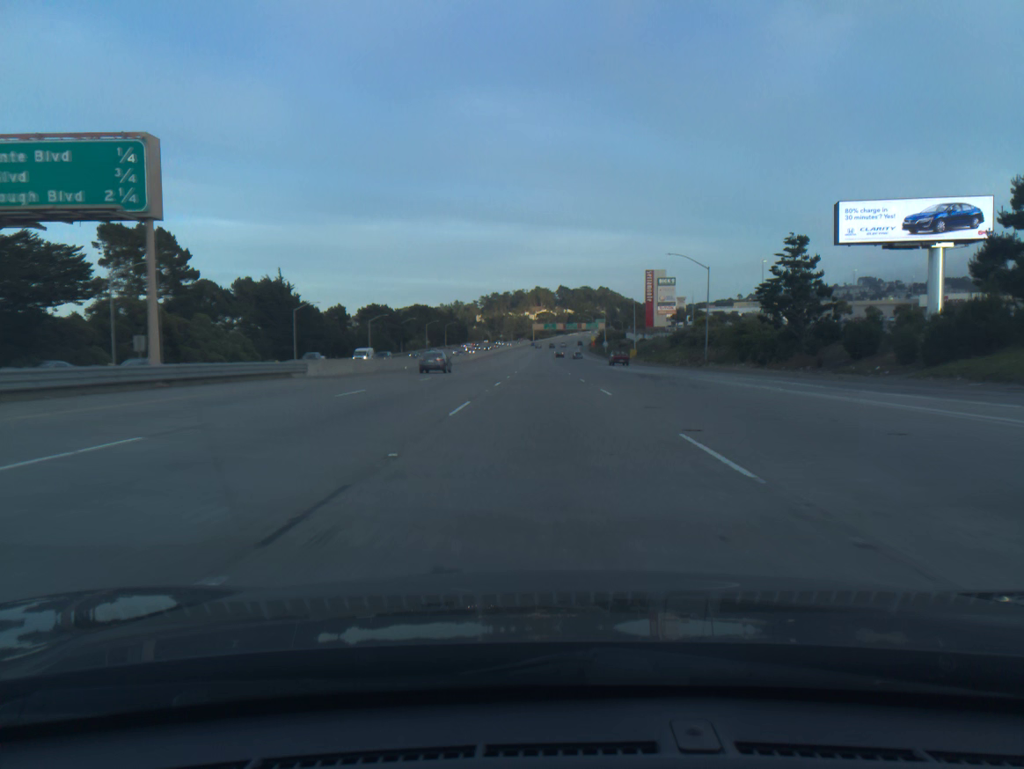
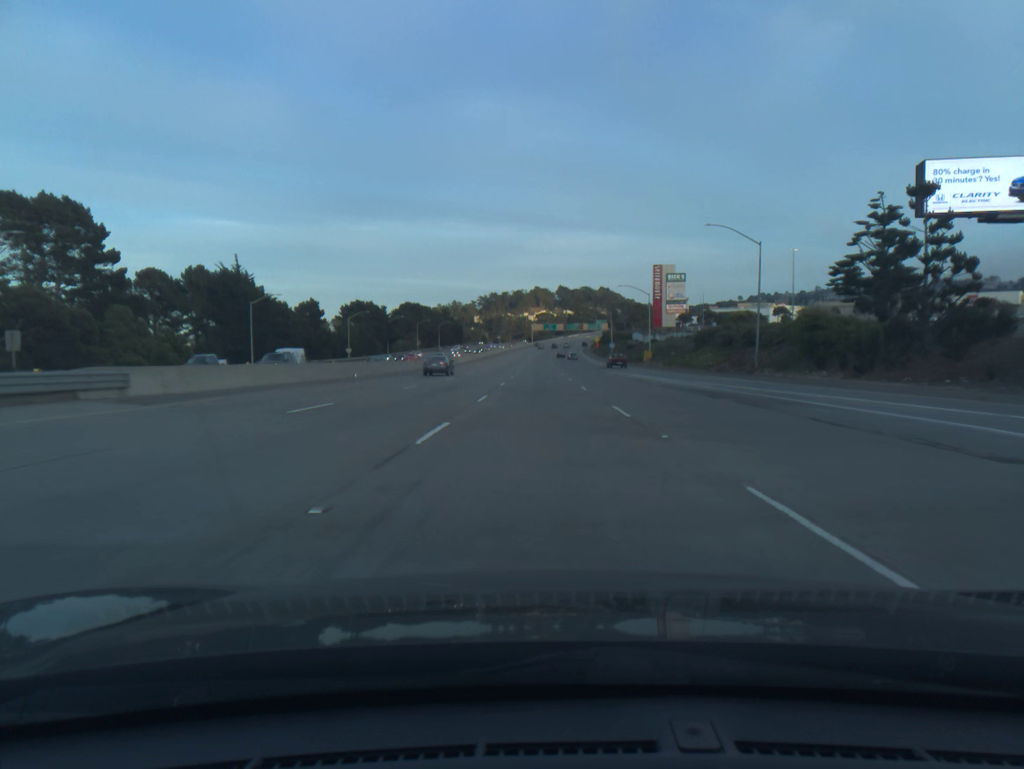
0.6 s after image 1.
(0.0, +18.5) m; 0°
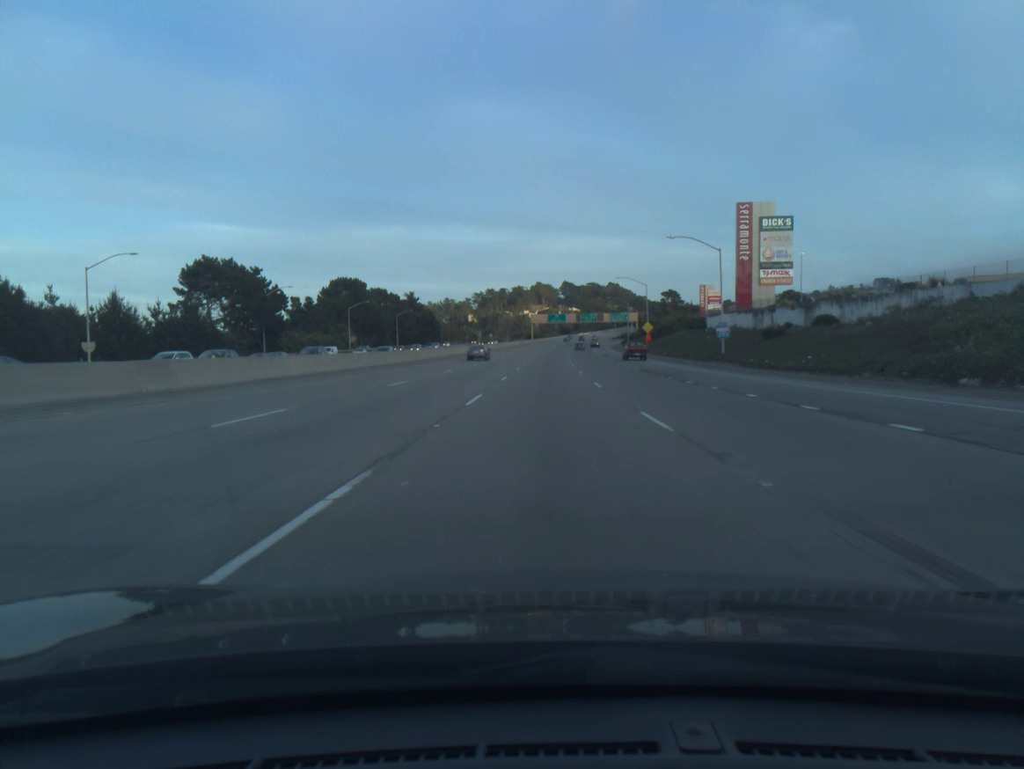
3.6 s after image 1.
(-0.4, +92.4) m; 0°
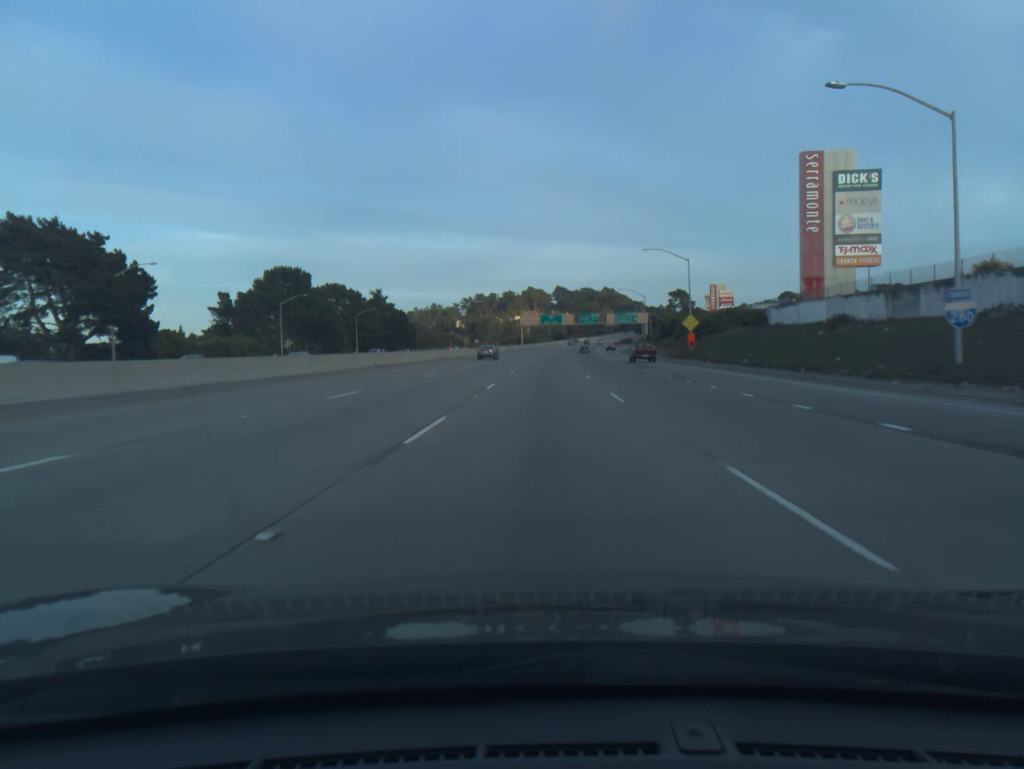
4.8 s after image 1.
(+0.2, +36.9) m; +1°
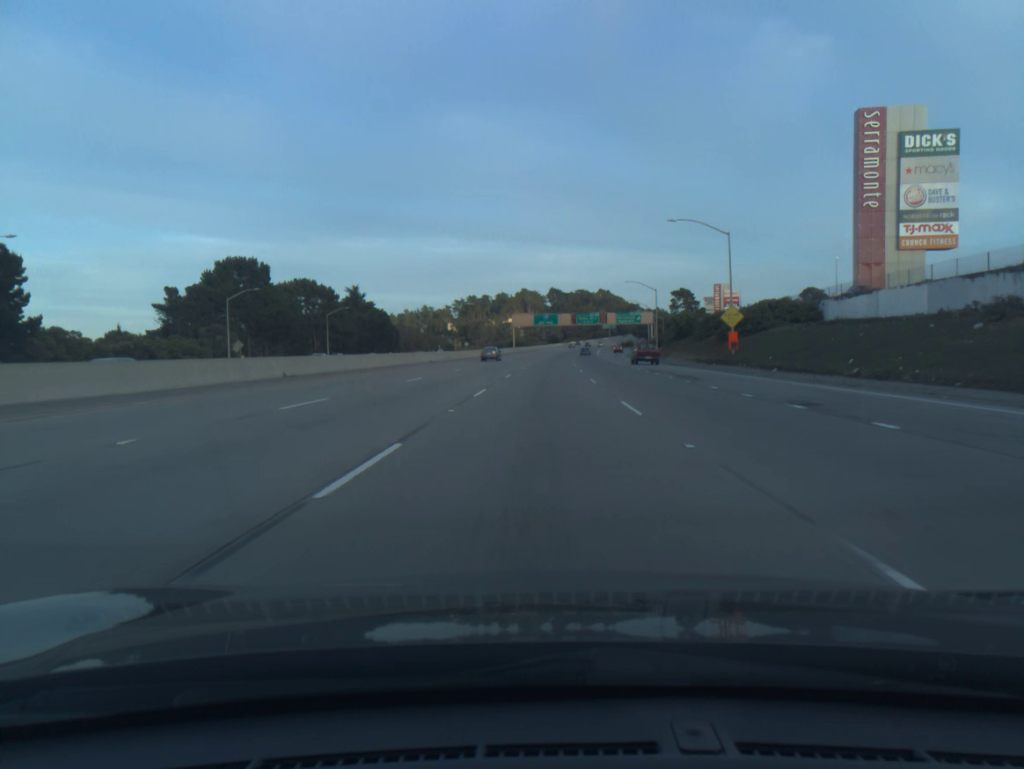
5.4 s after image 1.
(+0.1, +18.4) m; 0°
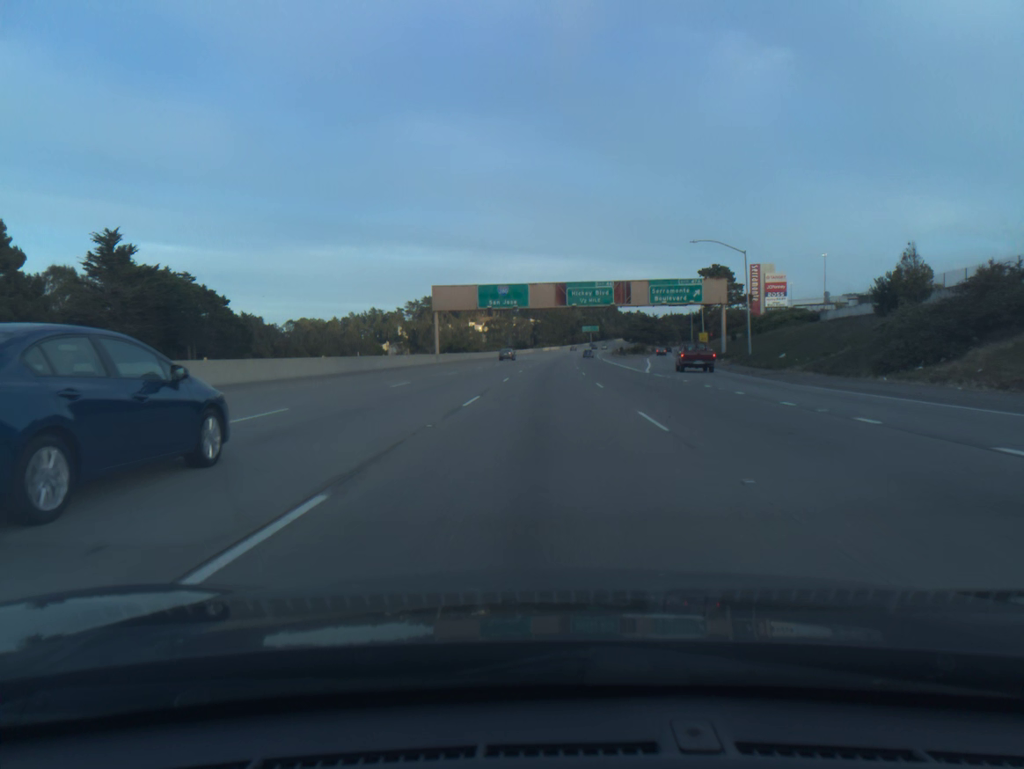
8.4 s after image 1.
(+1.8, +91.1) m; +2°
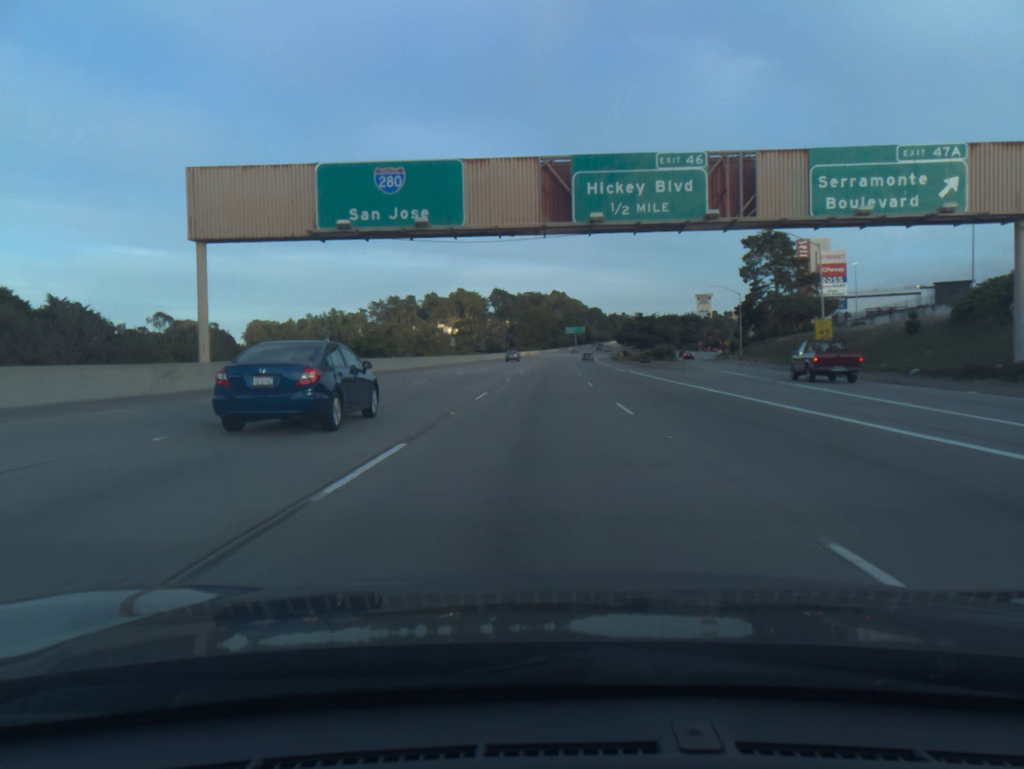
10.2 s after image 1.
(+0.7, +54.5) m; +2°
